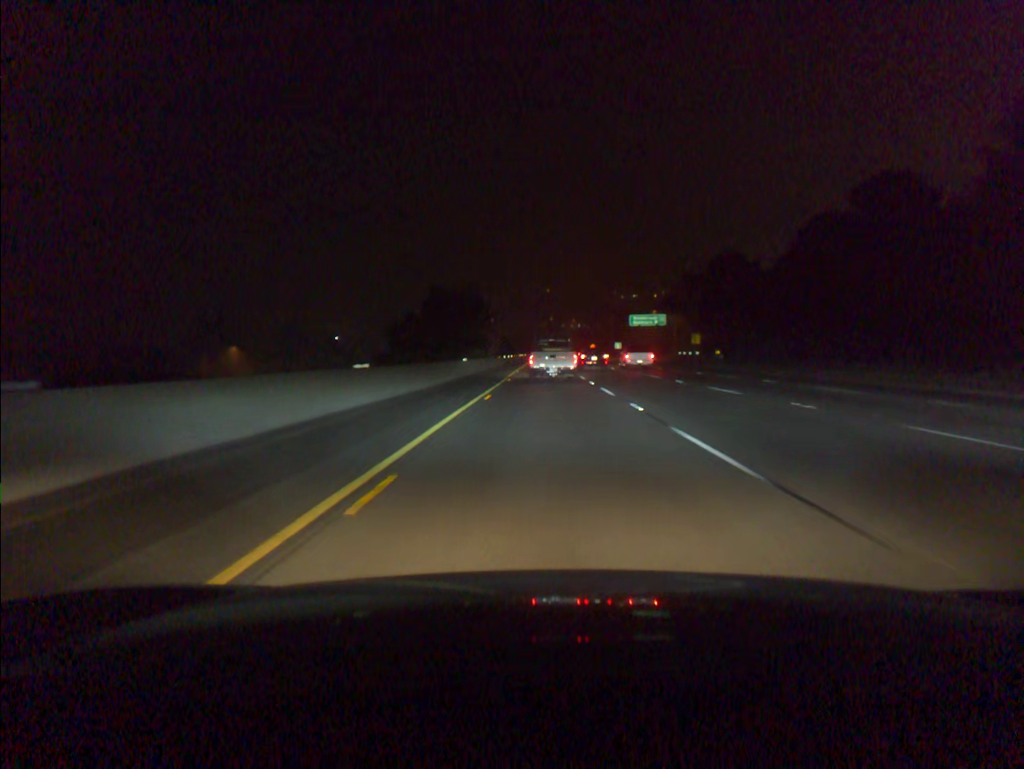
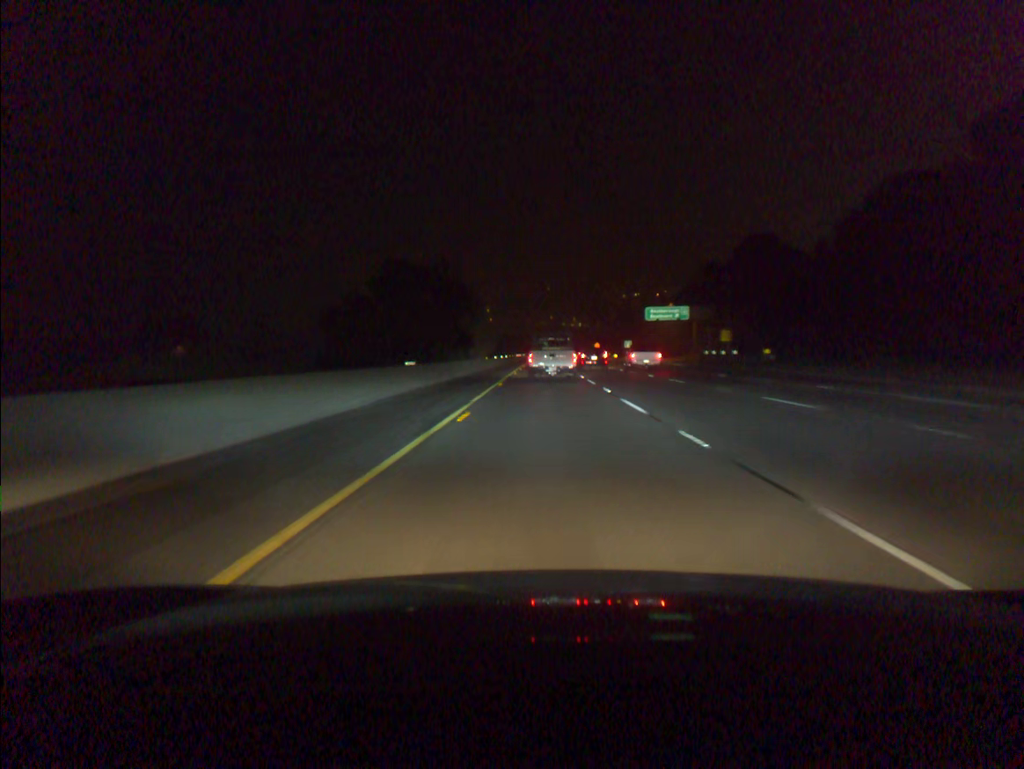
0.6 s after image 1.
(0.0, +21.2) m; 0°
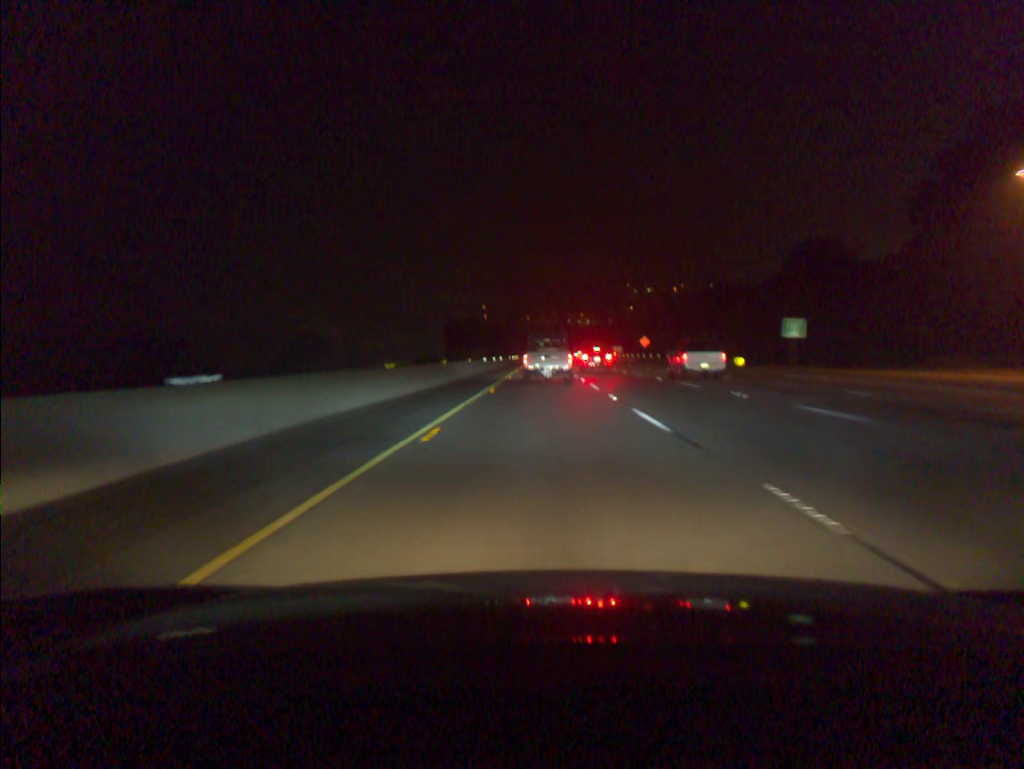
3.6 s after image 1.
(+0.1, +105.6) m; 0°
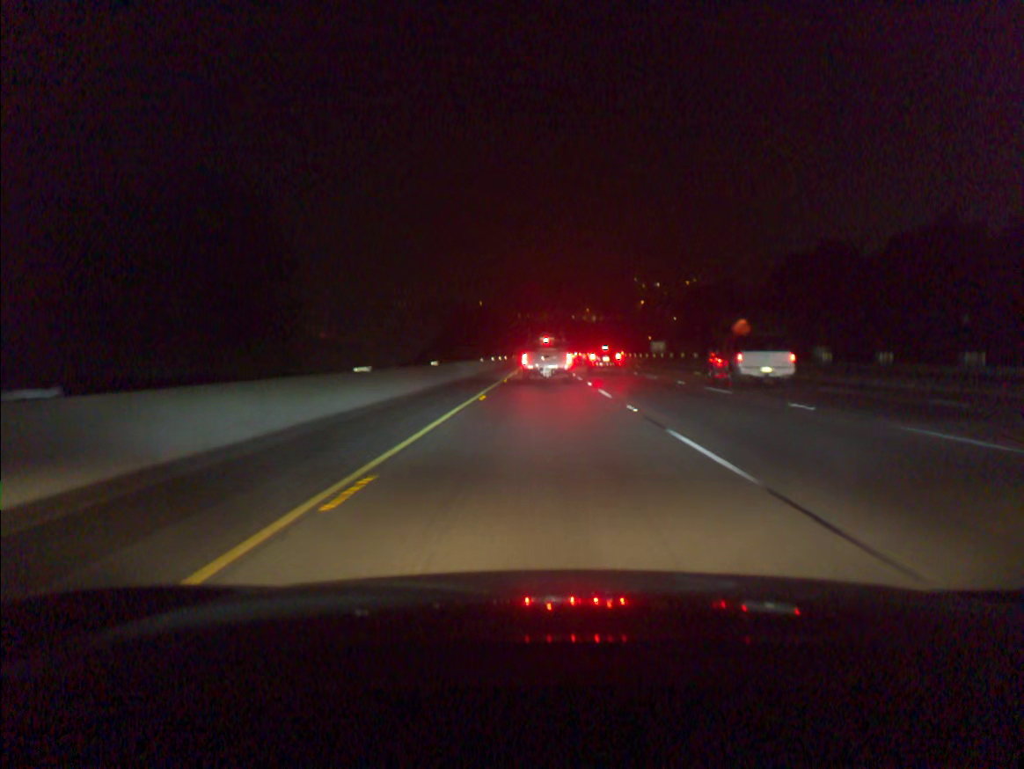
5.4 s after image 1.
(-0.1, +63.1) m; 0°
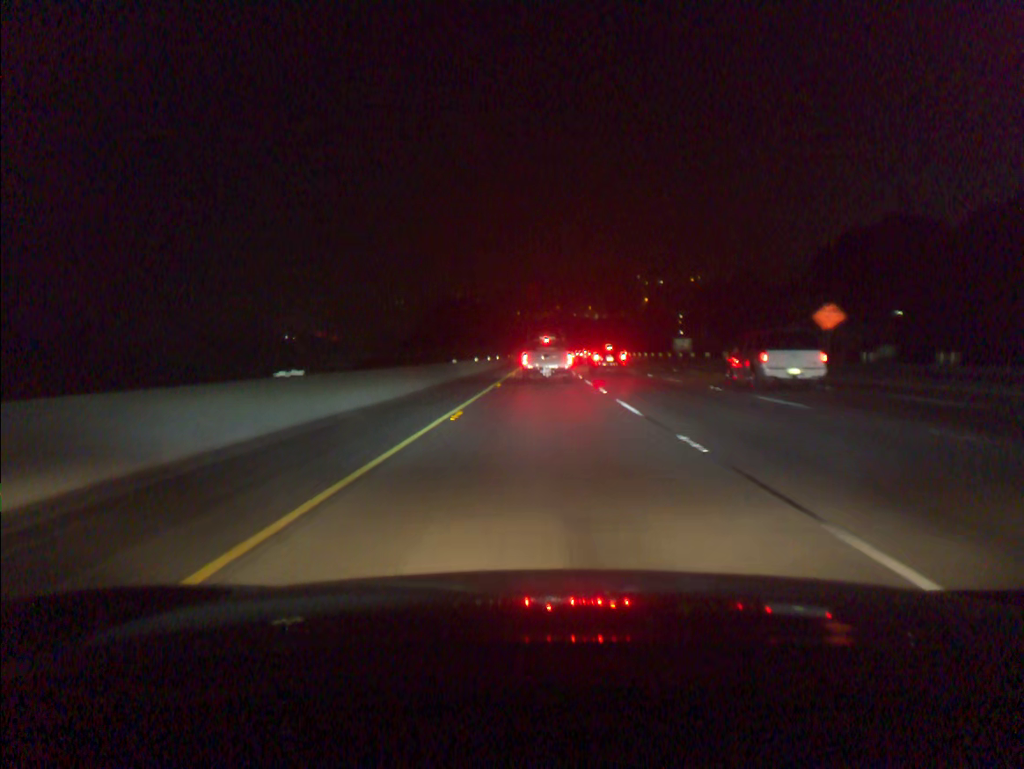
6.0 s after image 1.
(0.0, +21.0) m; 0°
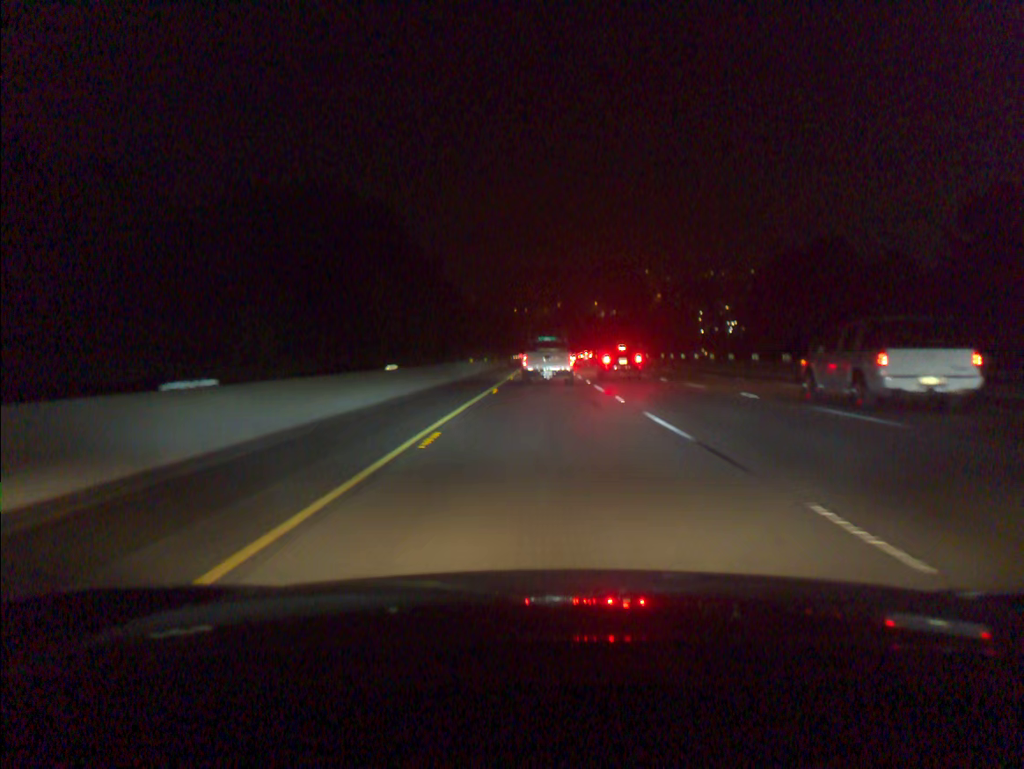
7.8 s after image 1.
(0.0, +62.8) m; 0°
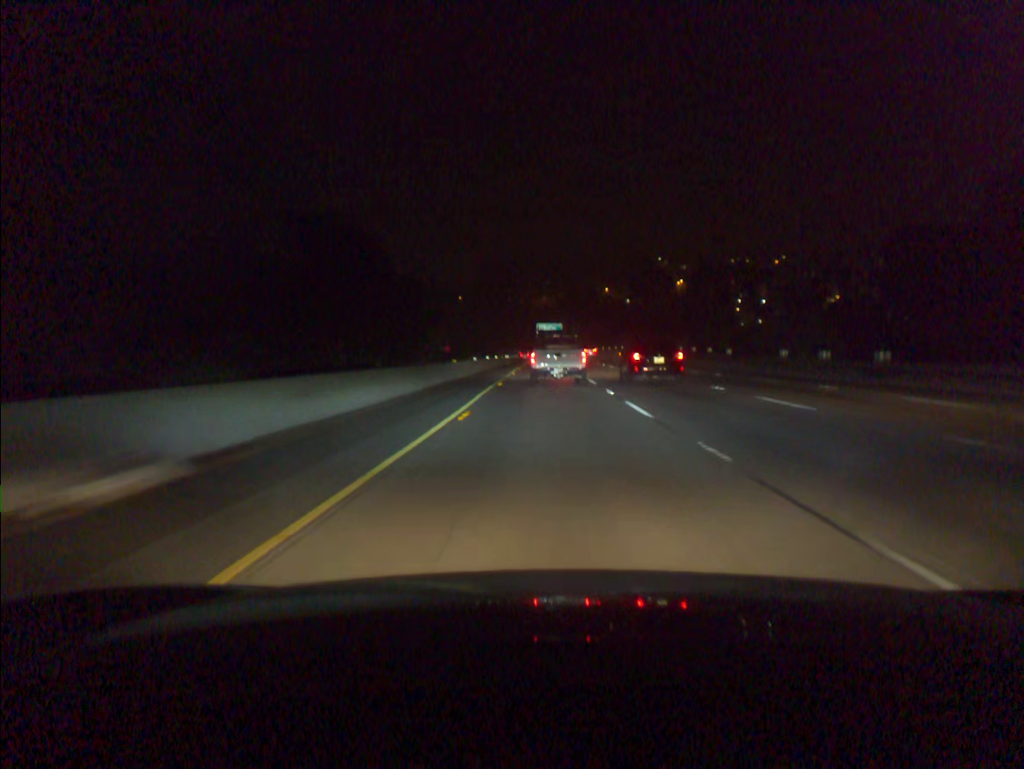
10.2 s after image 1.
(0.0, +83.5) m; 0°
